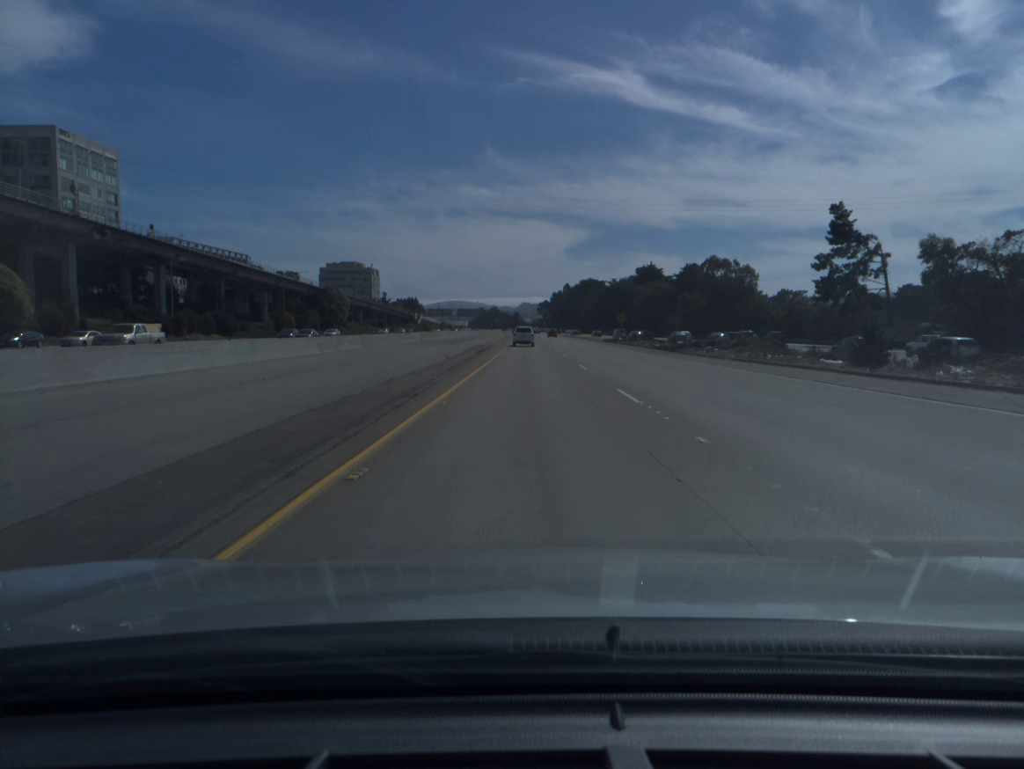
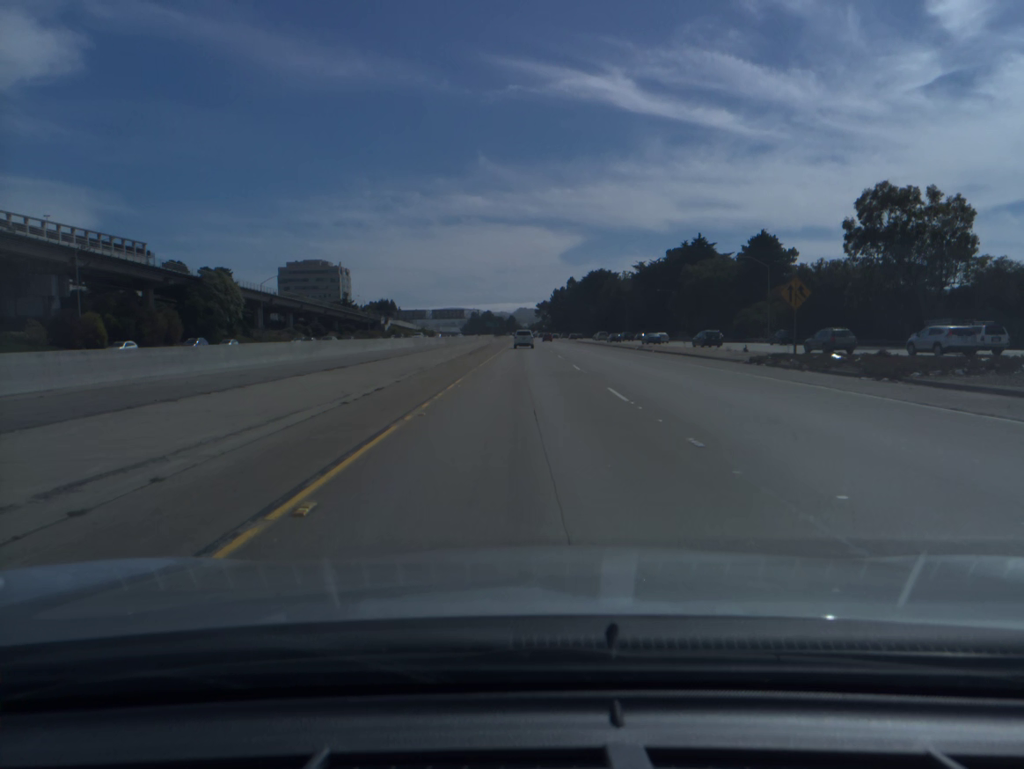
(+0.2, +73.9) m; 0°
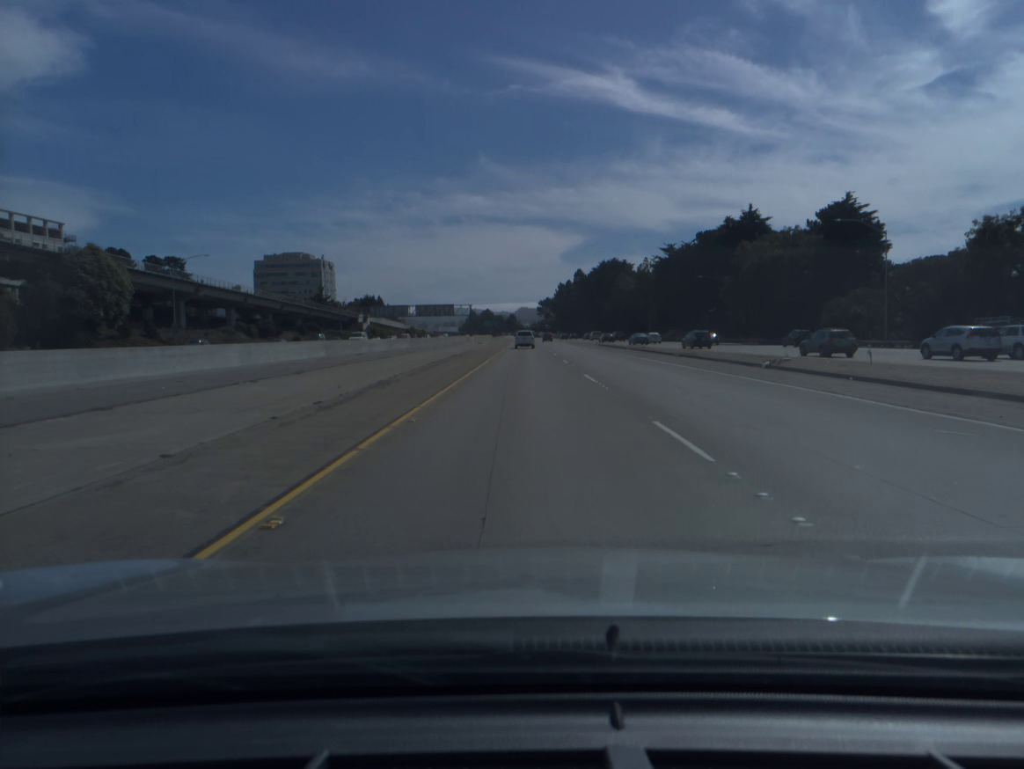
(0.0, +37.1) m; 0°
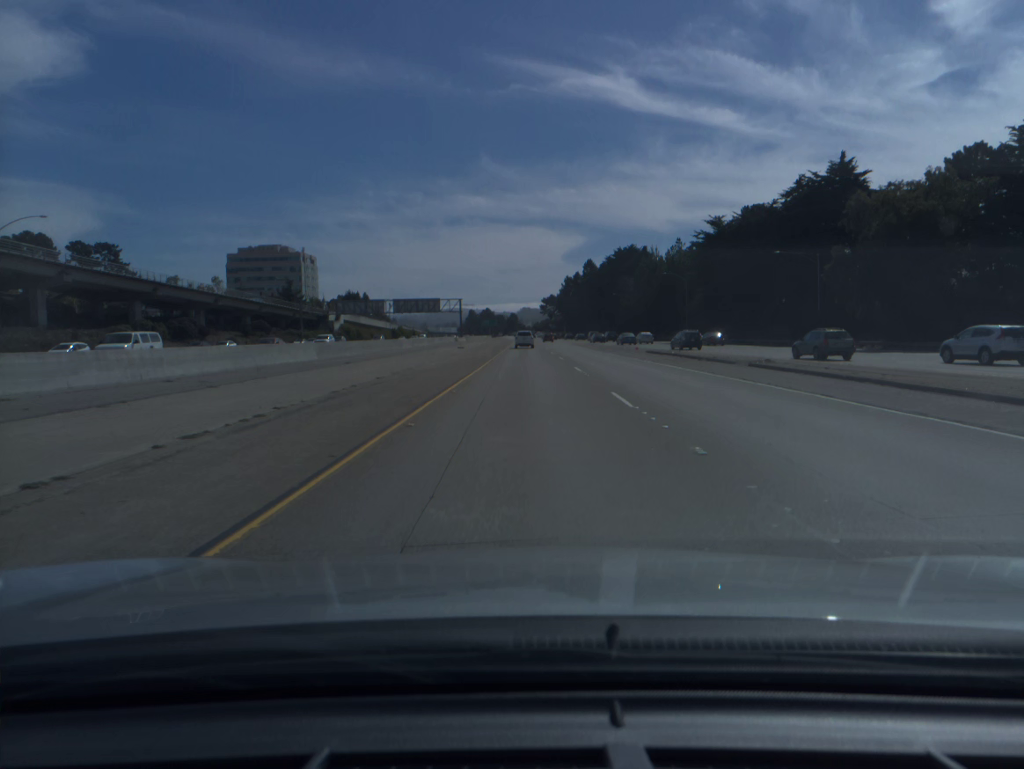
(0.0, +37.2) m; 0°
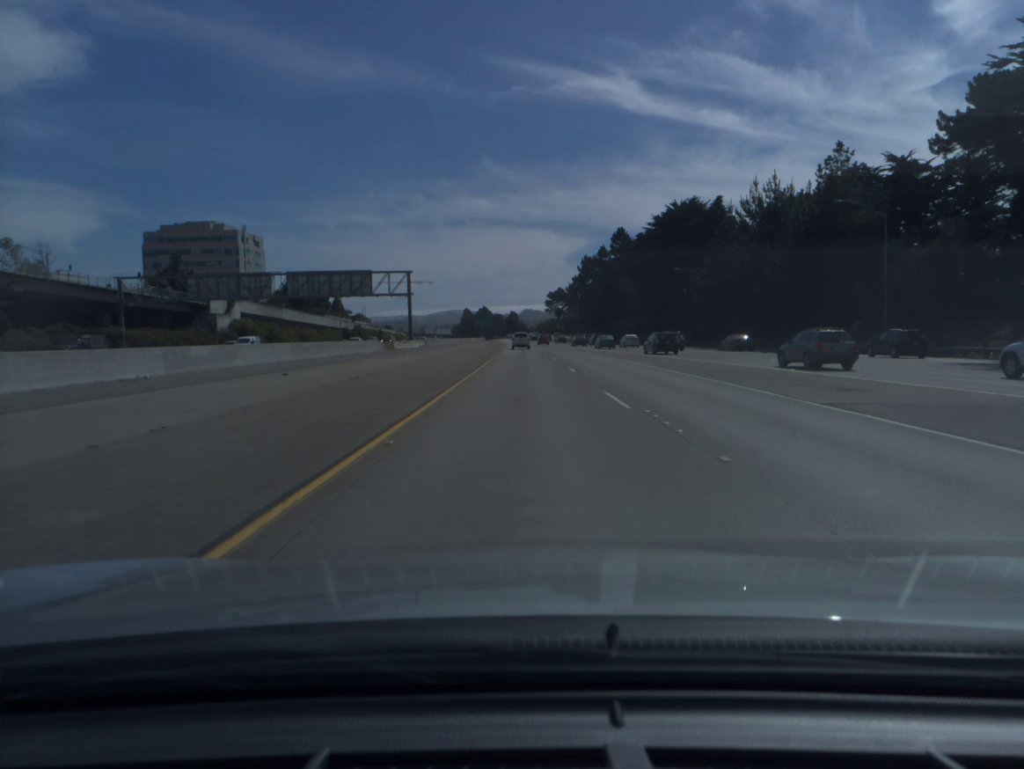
(-0.1, +74.3) m; 0°
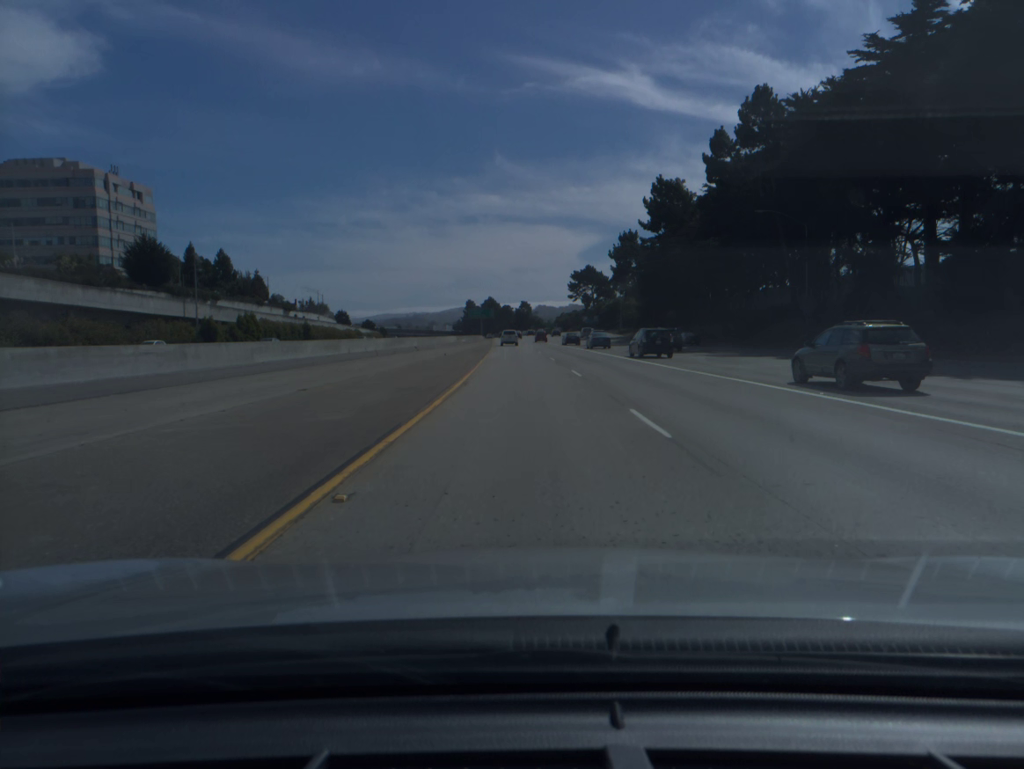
(-0.7, +92.5) m; -1°
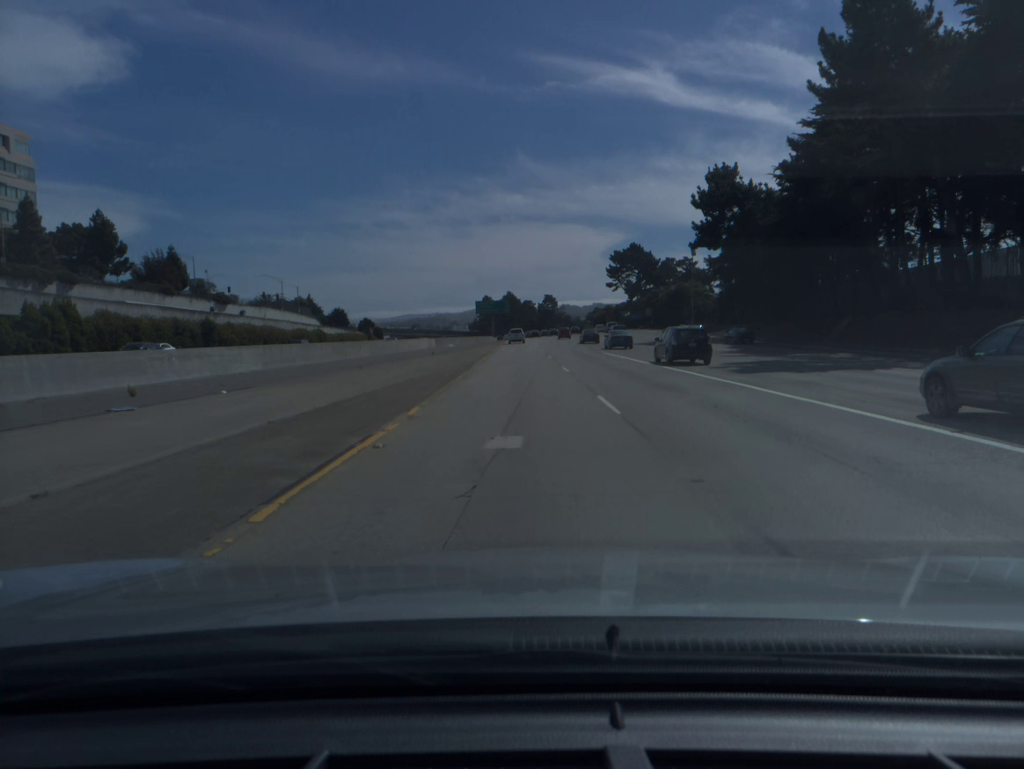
(-0.7, +55.3) m; -2°
